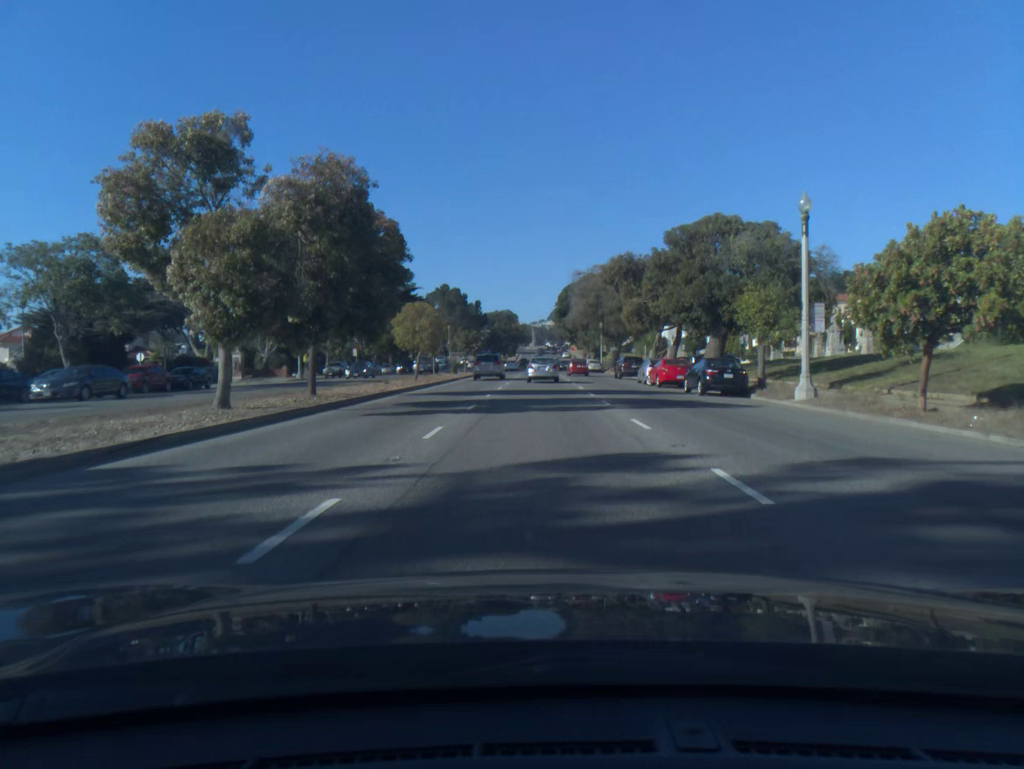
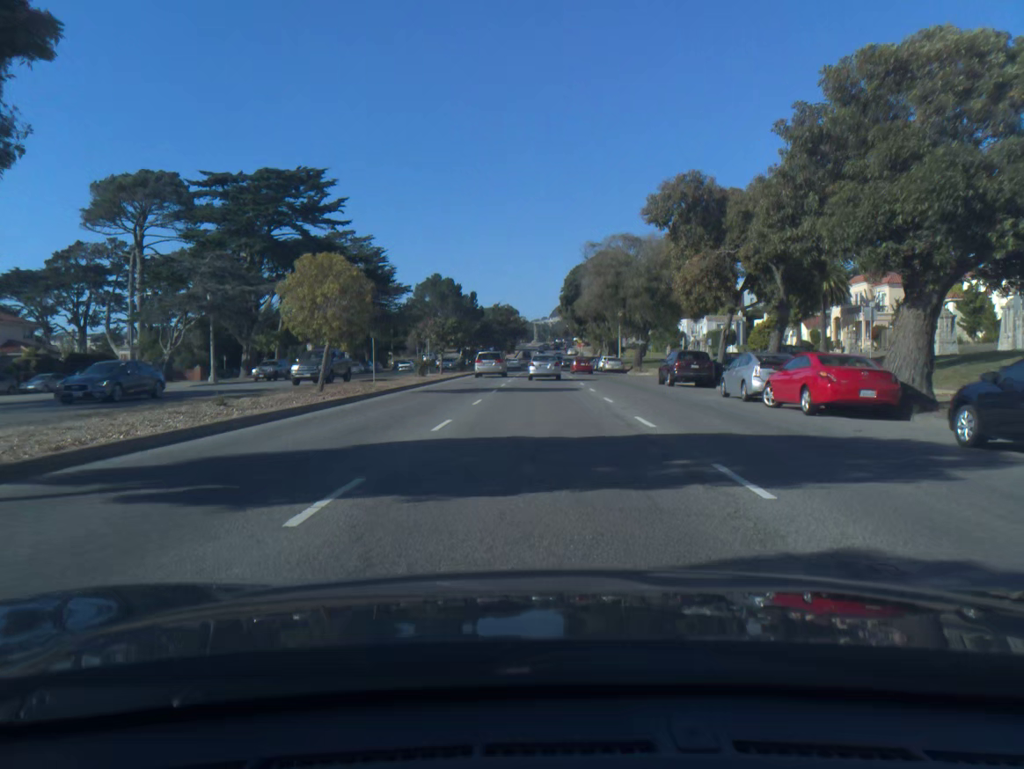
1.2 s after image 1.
(0.0, +21.1) m; 0°
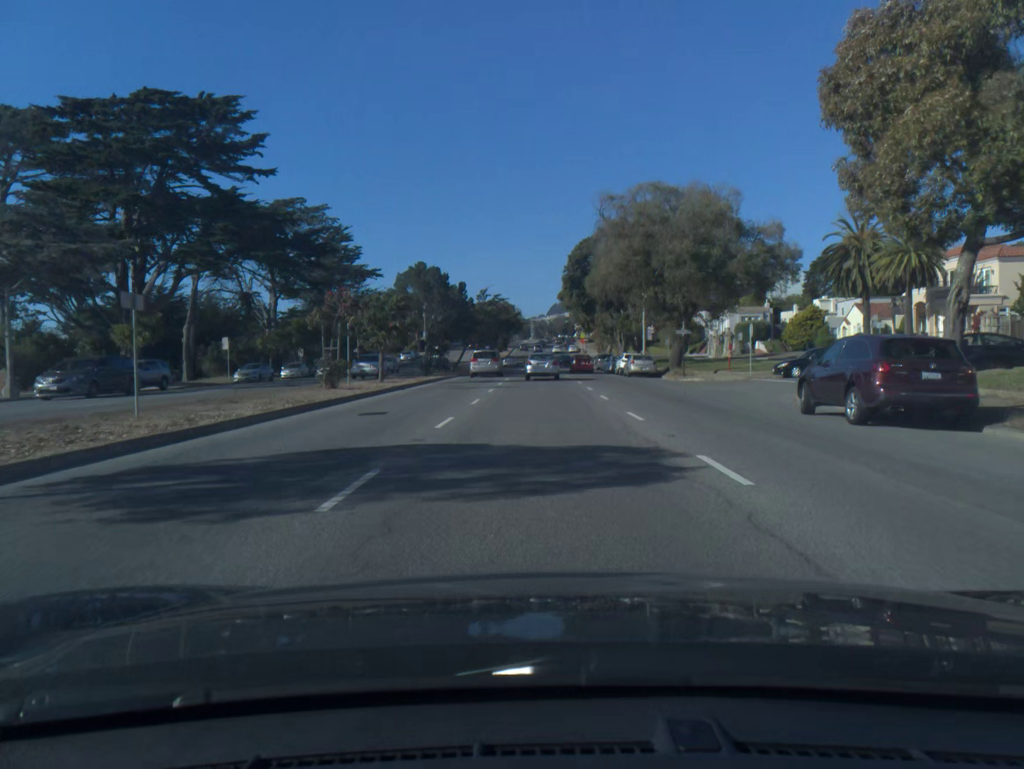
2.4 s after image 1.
(0.0, +21.3) m; 0°
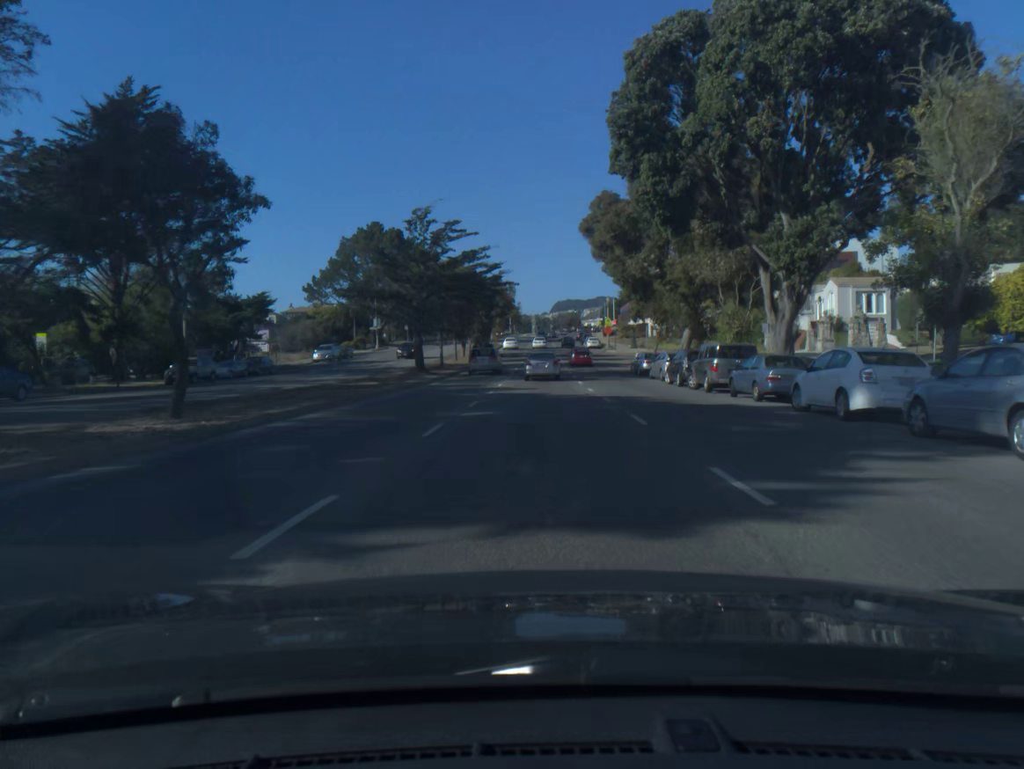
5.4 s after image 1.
(0.0, +51.6) m; 0°
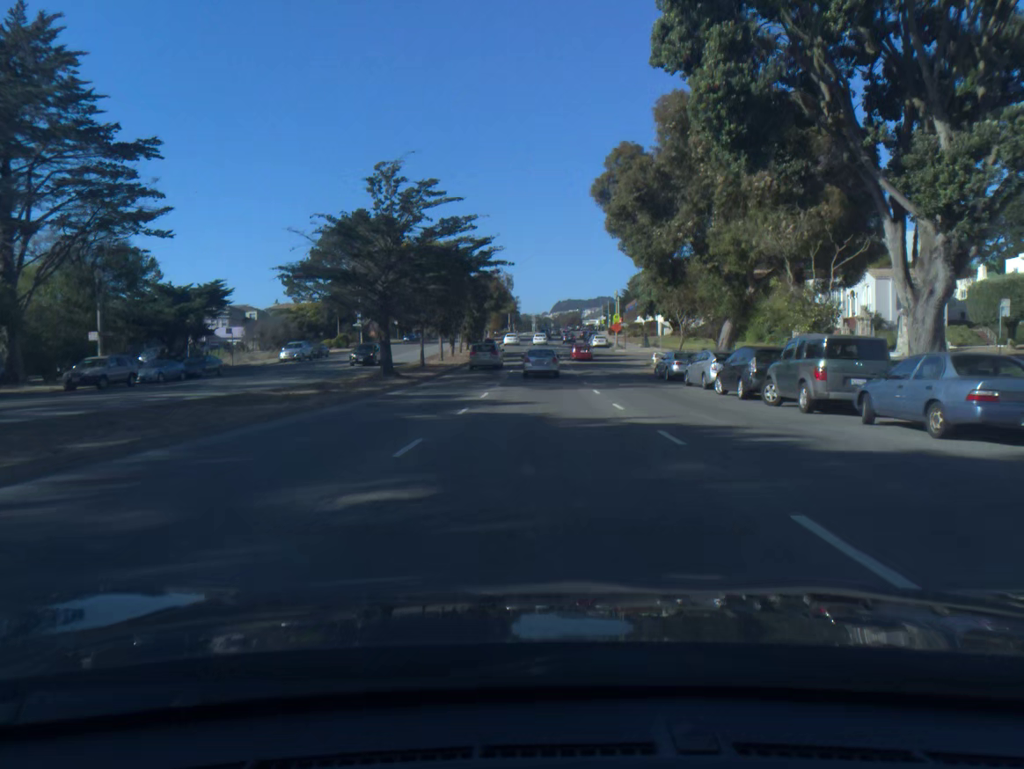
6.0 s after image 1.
(0.0, +10.1) m; 0°
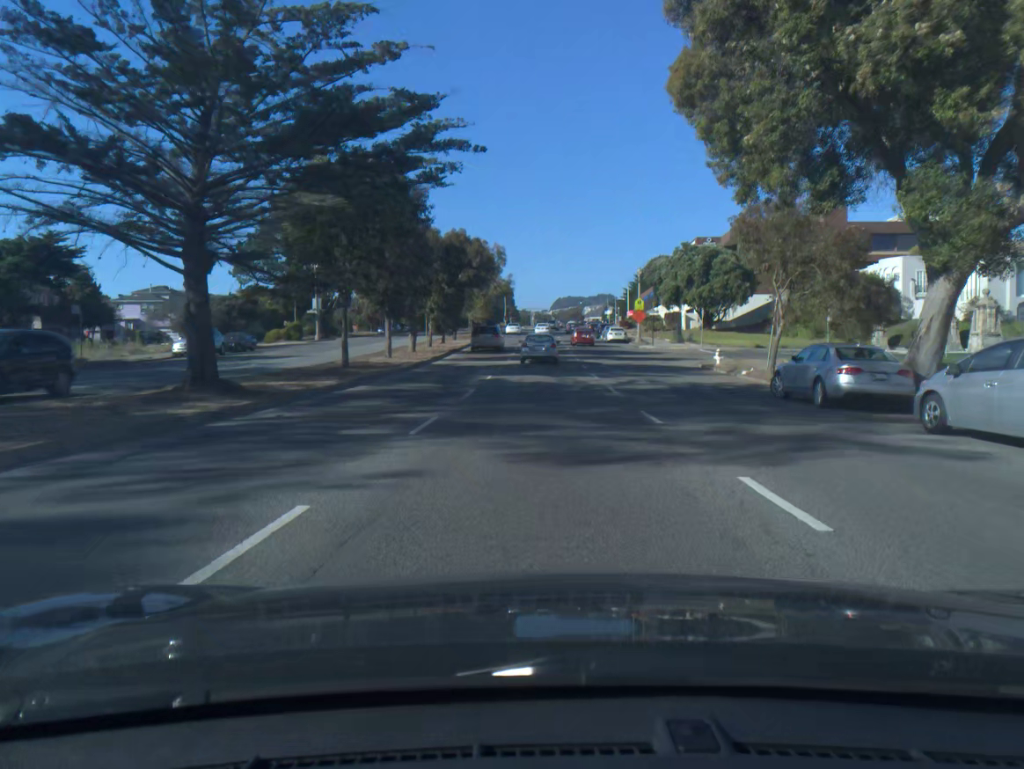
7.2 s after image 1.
(0.0, +20.1) m; 0°
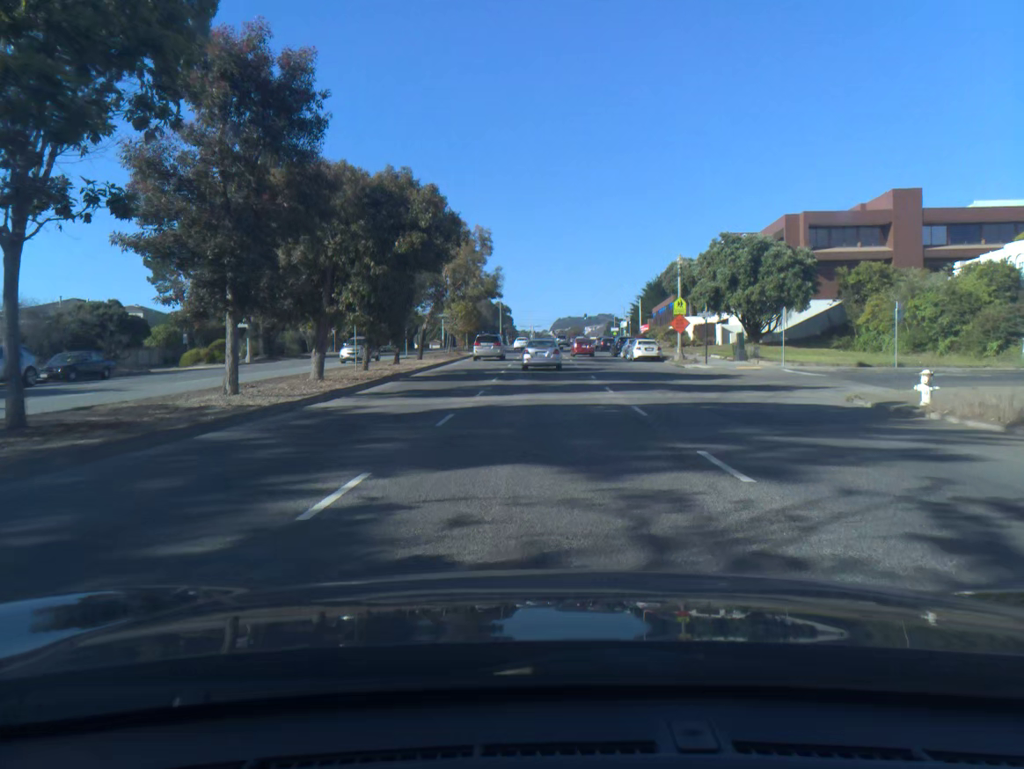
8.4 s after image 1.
(0.0, +19.7) m; 0°
